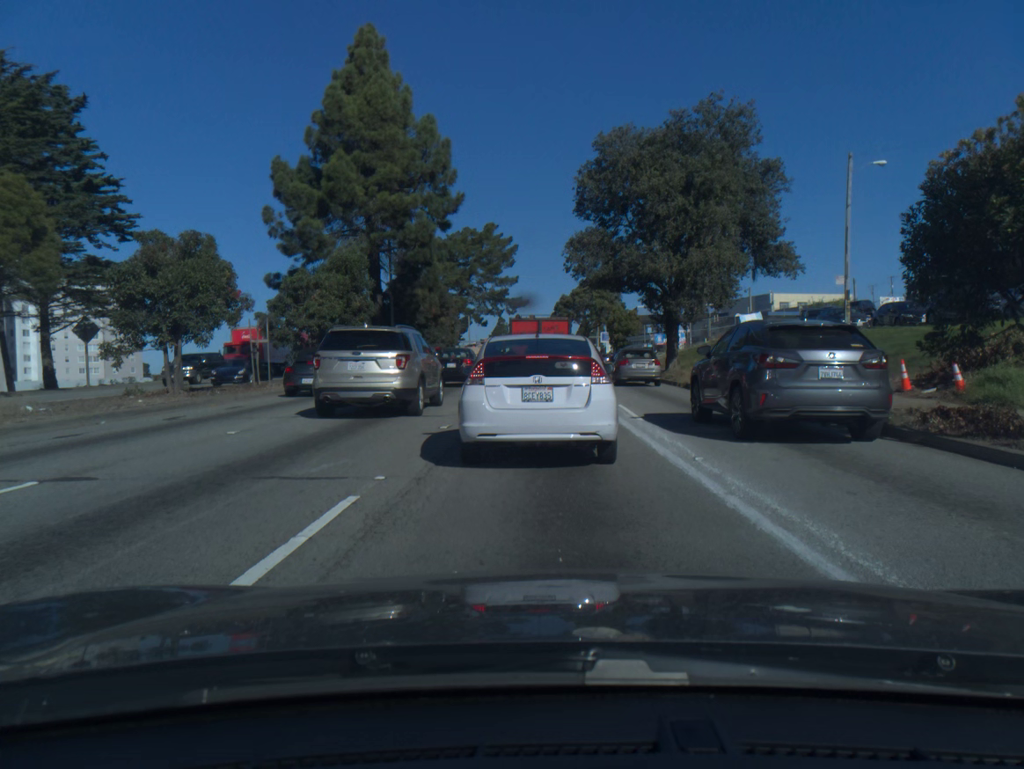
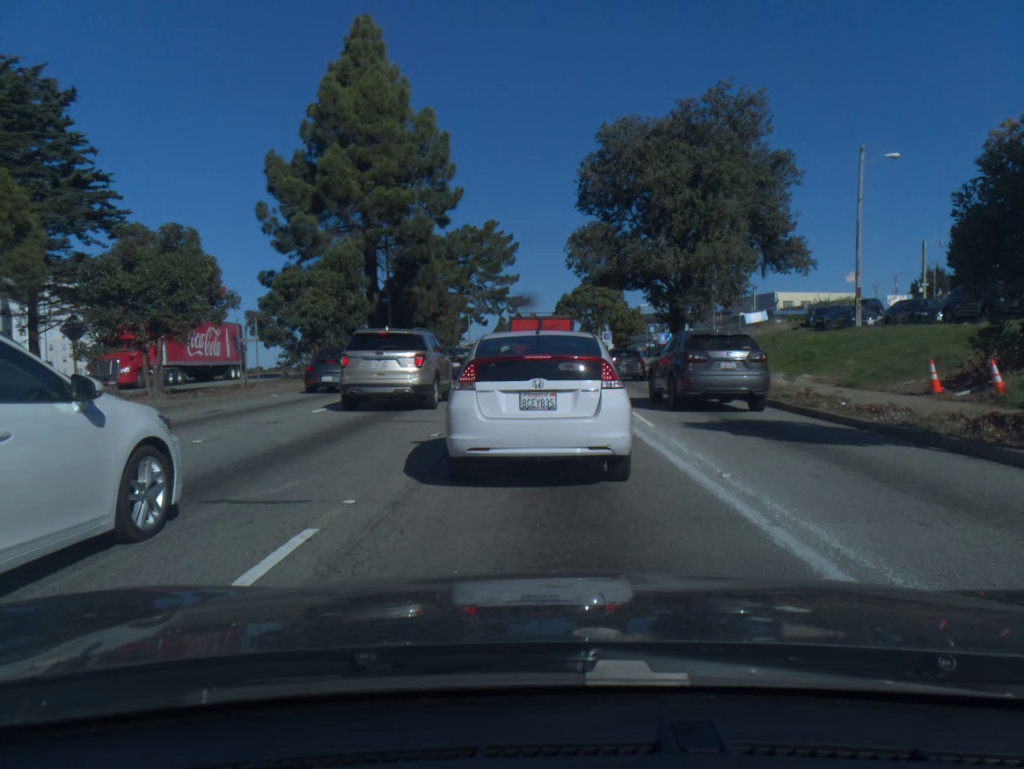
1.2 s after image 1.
(0.0, +1.2) m; 0°
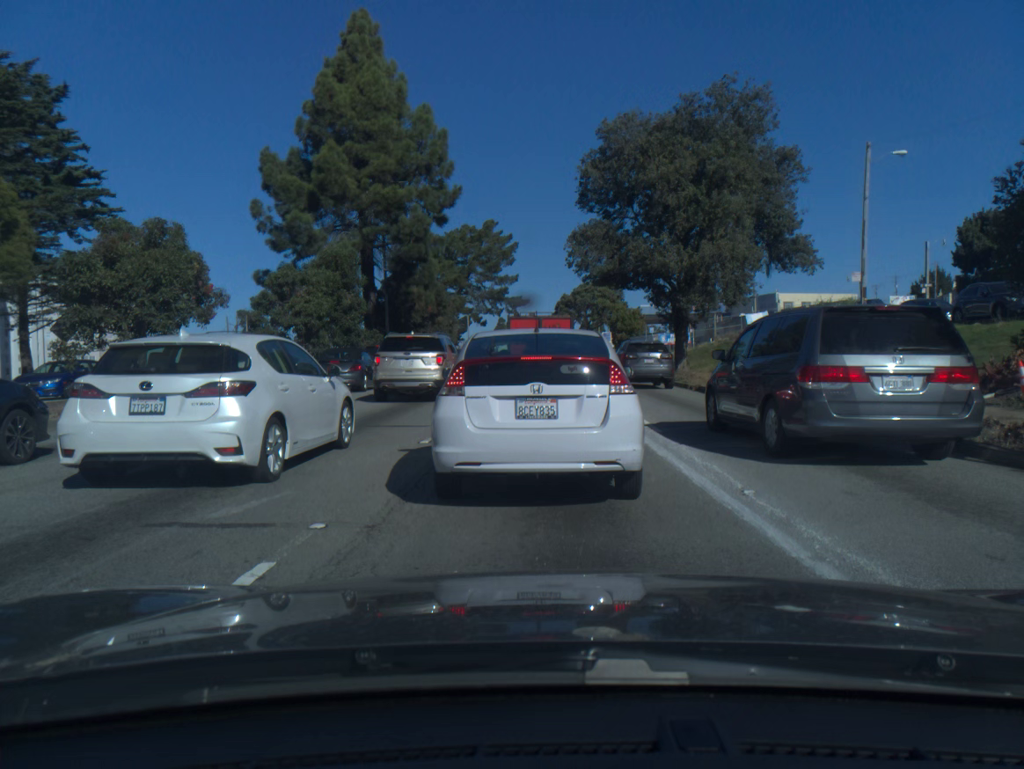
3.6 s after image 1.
(0.0, +0.9) m; 0°
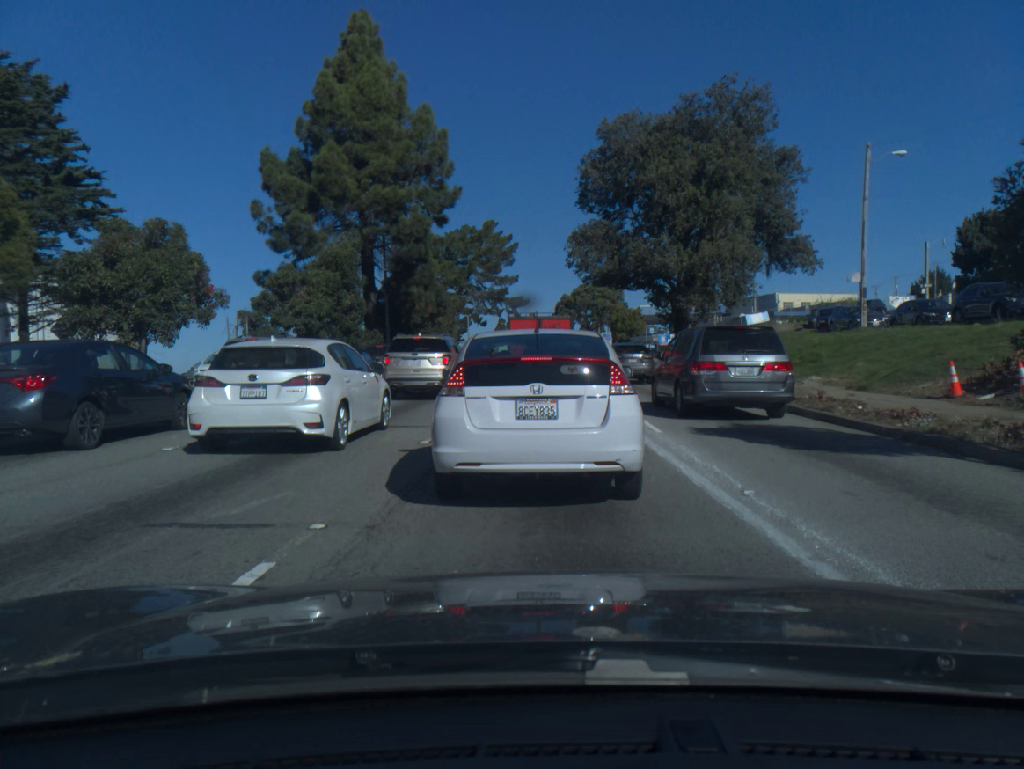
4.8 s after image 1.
(0.0, 0.0) m; 0°
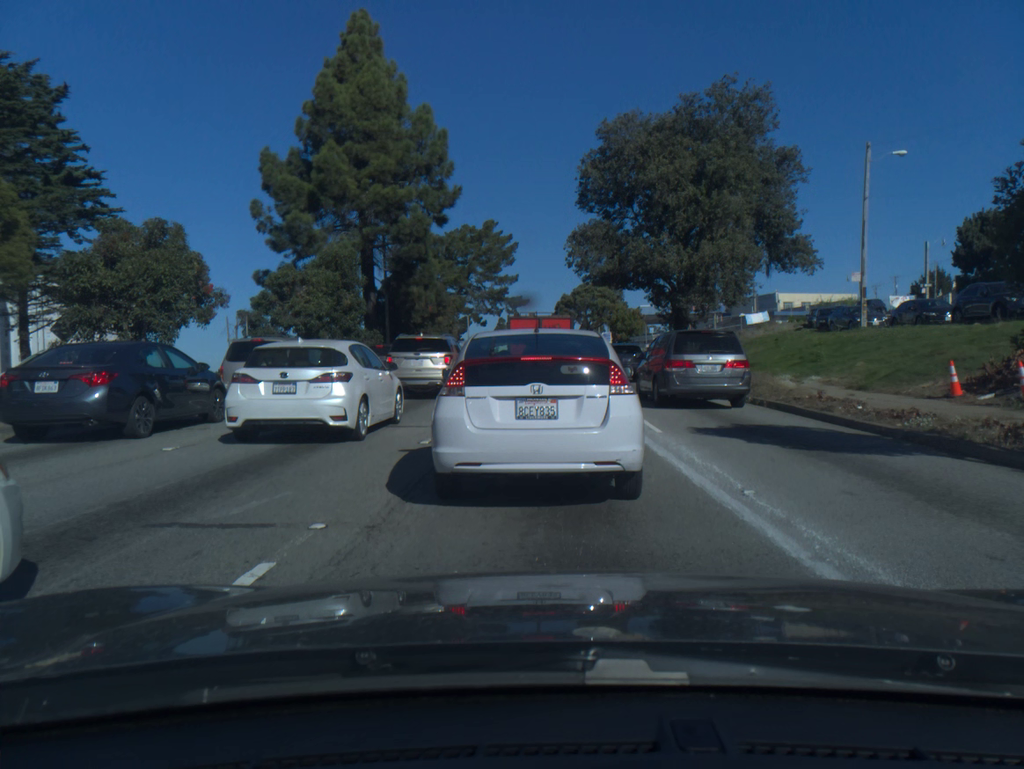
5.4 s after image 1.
(0.0, 0.0) m; 0°
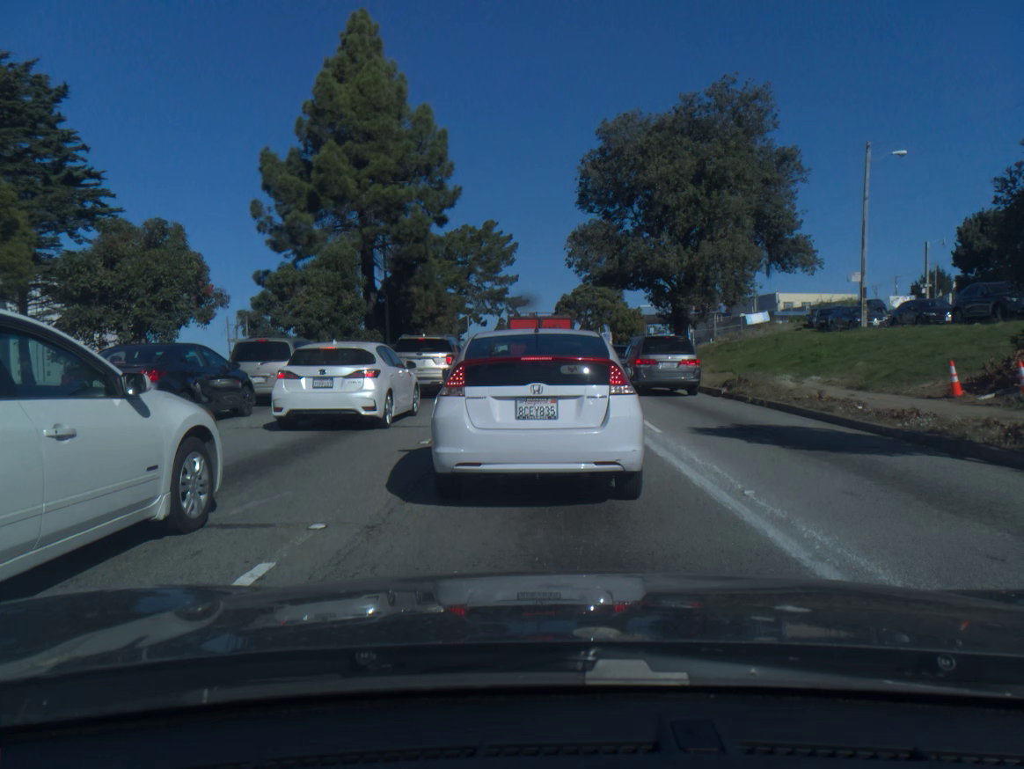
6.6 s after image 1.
(0.0, 0.0) m; 0°
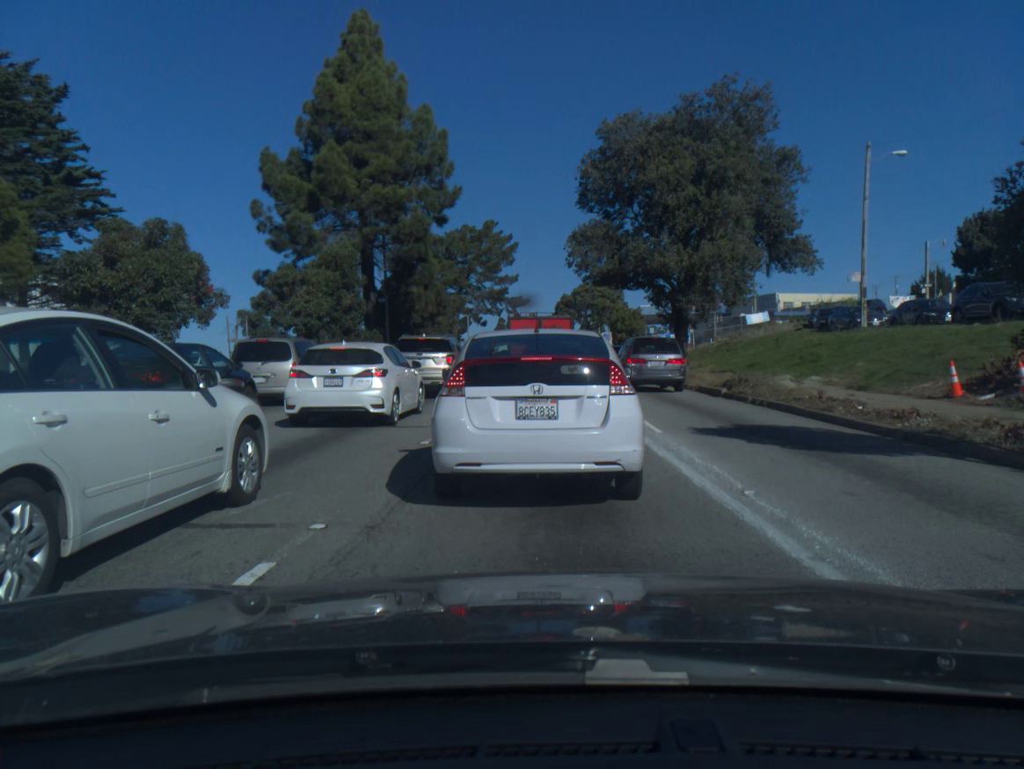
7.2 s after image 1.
(0.0, 0.0) m; 0°
